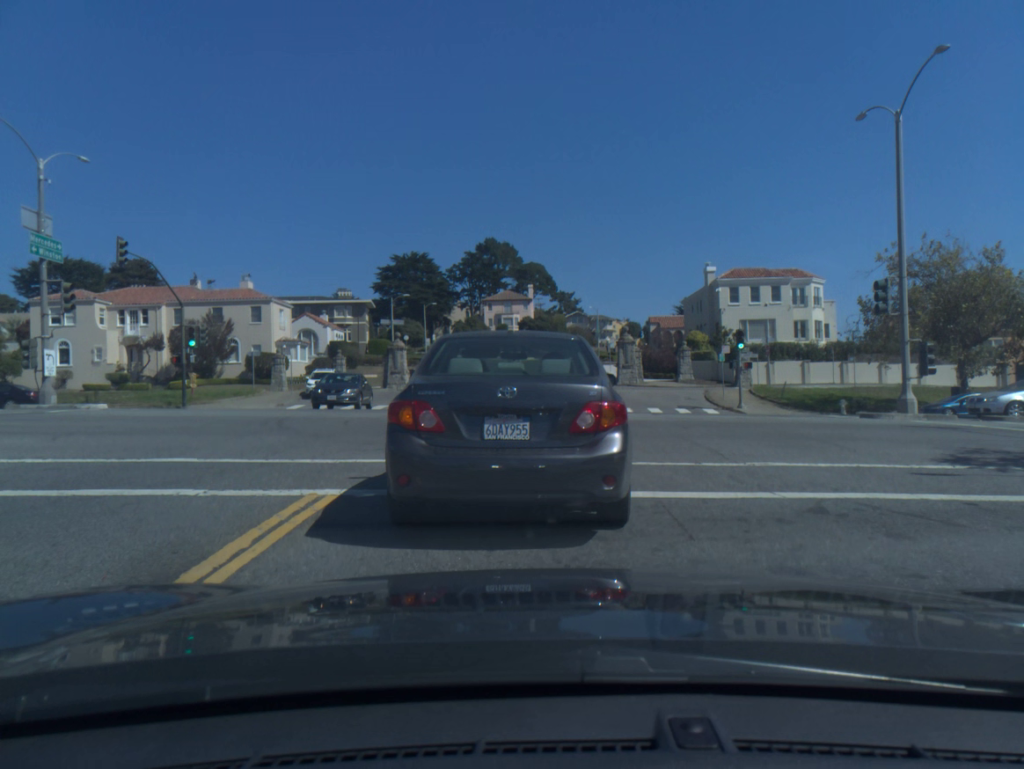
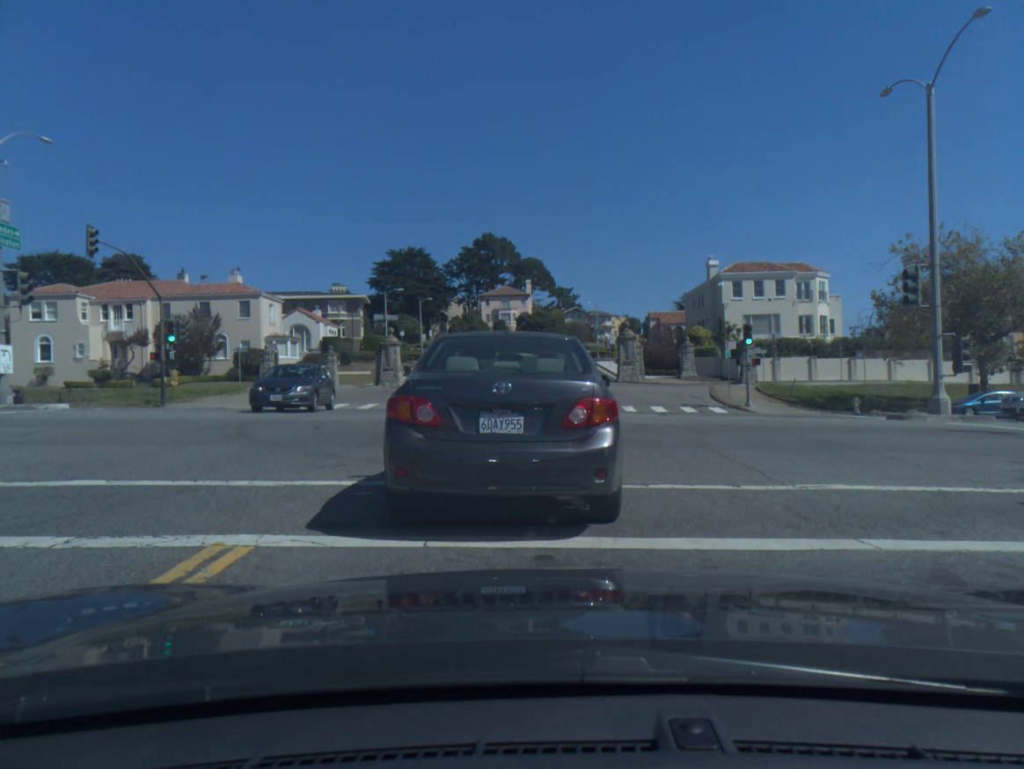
(0.0, +2.0) m; 0°
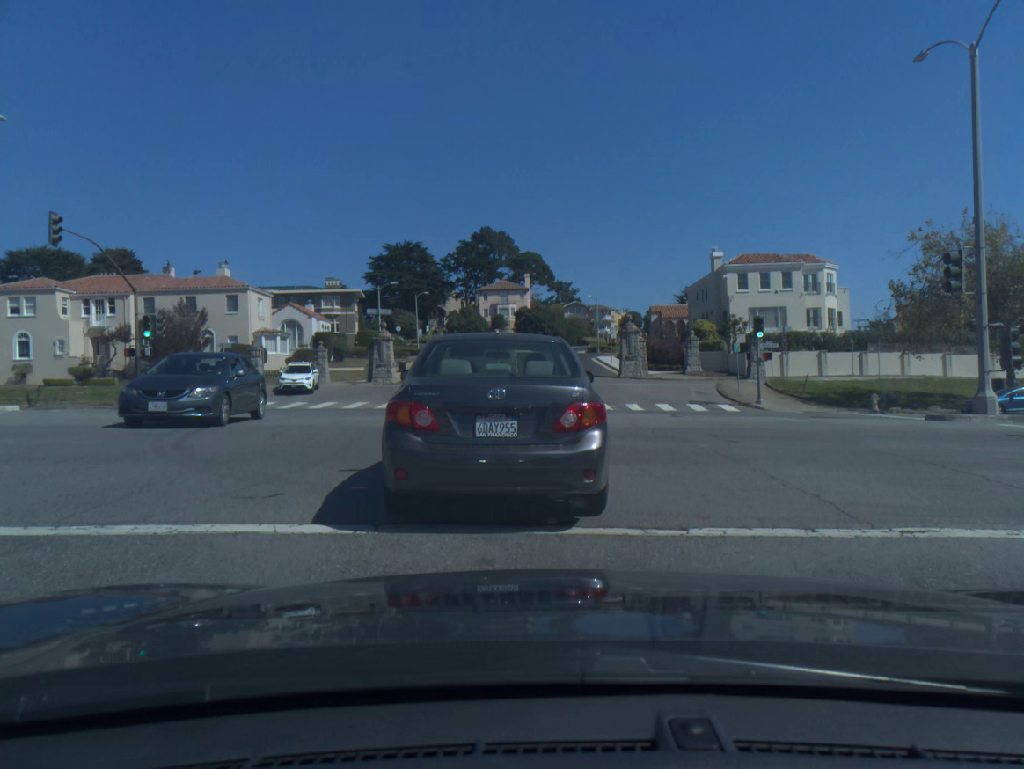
(0.0, +2.2) m; 0°
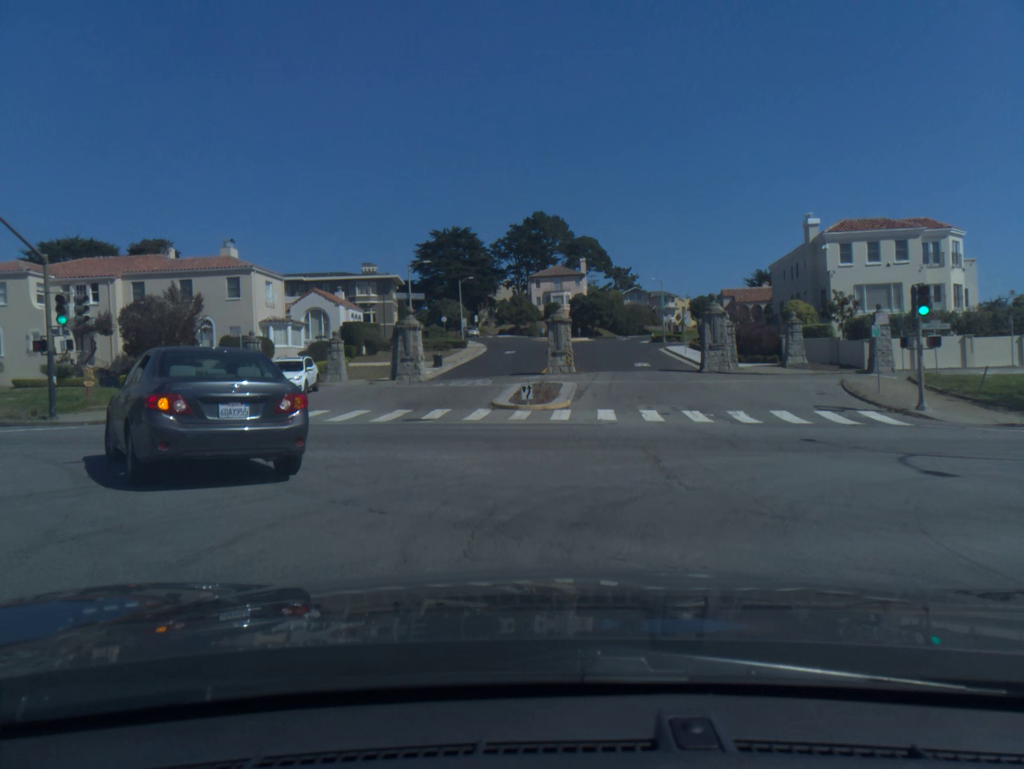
(-0.2, +11.1) m; -6°
